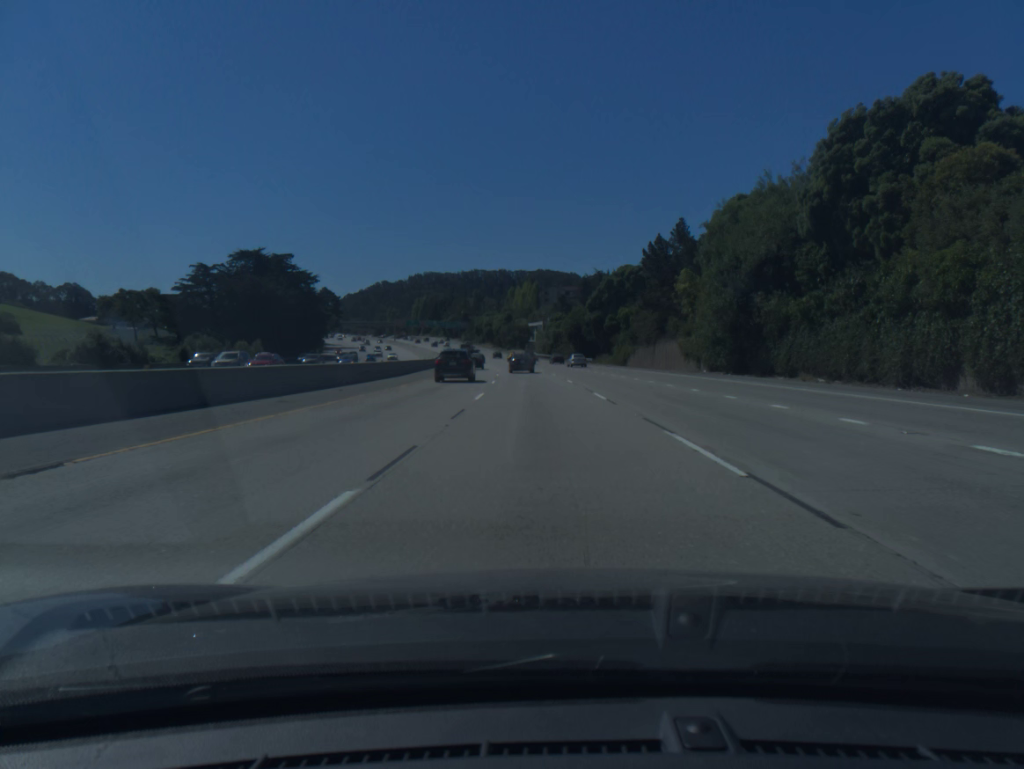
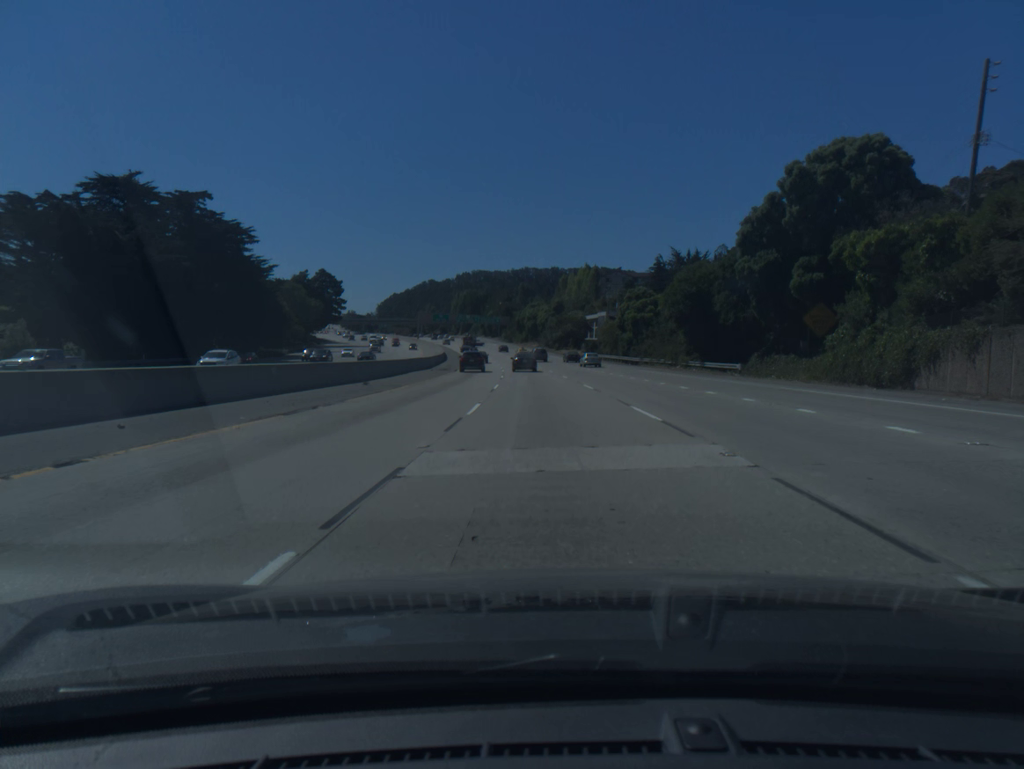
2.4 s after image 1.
(-2.2, +64.0) m; -4°
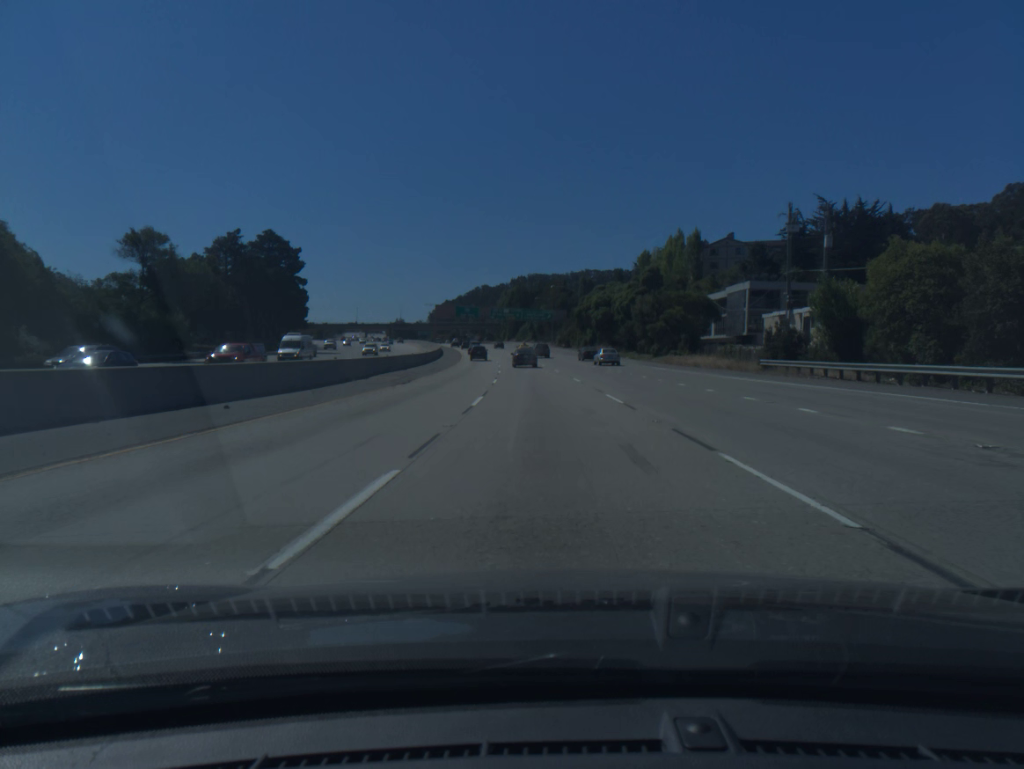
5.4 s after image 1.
(-3.0, +80.5) m; -4°
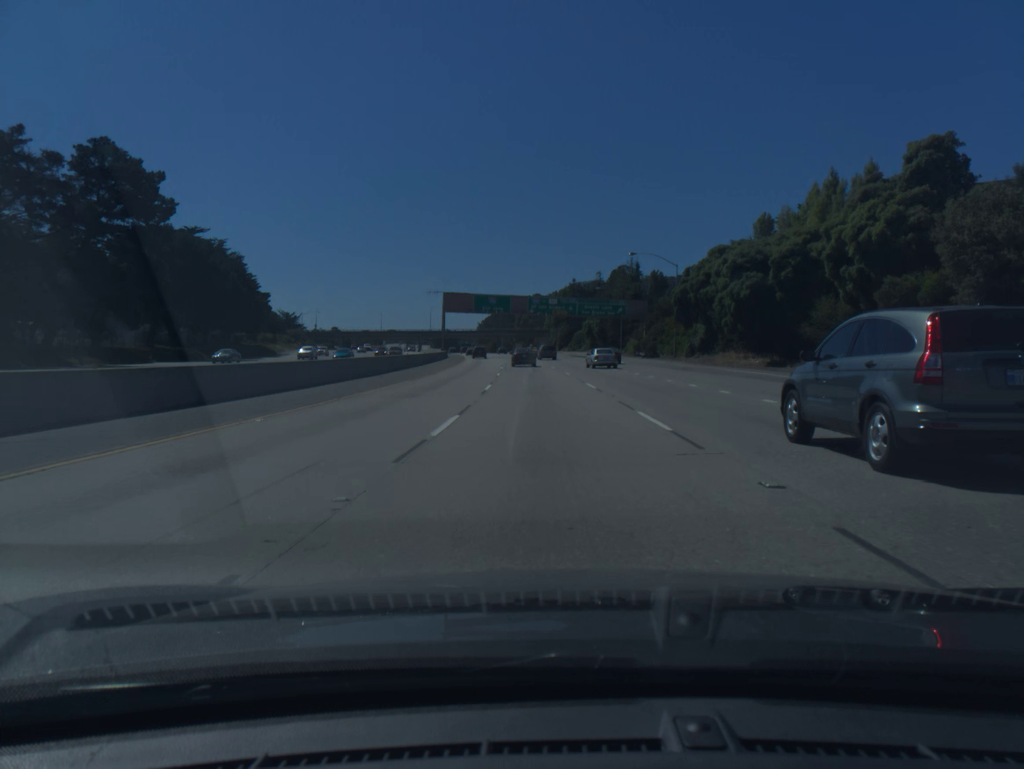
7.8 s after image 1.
(-2.1, +64.3) m; -4°
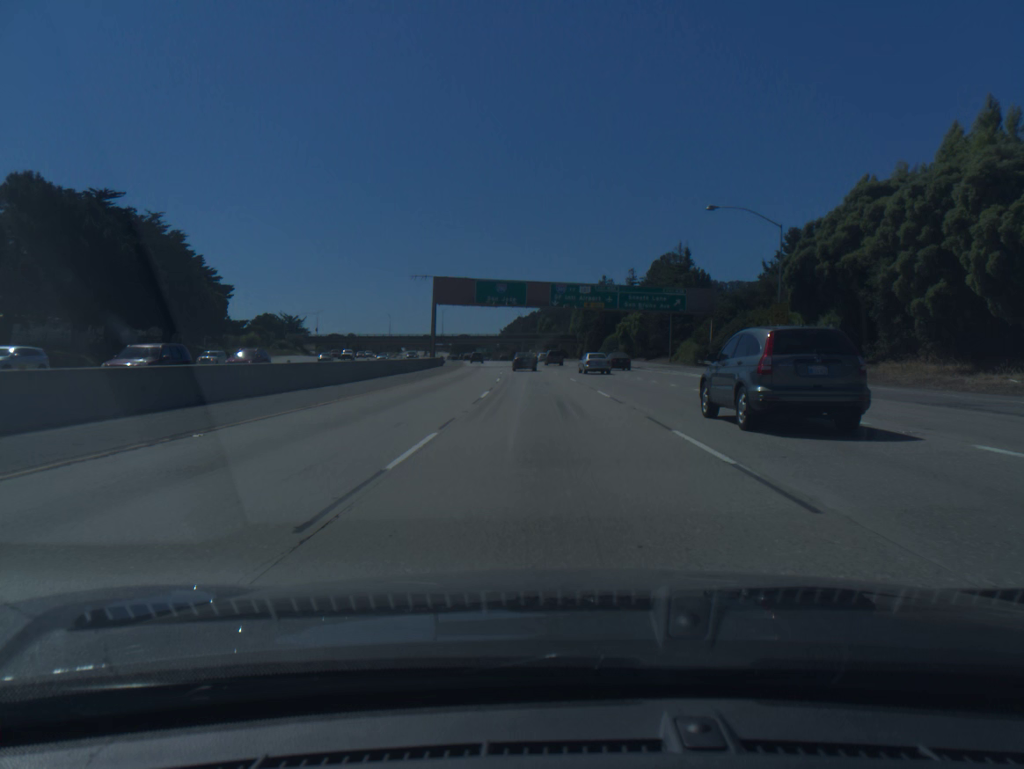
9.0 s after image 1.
(-0.5, +32.0) m; -2°
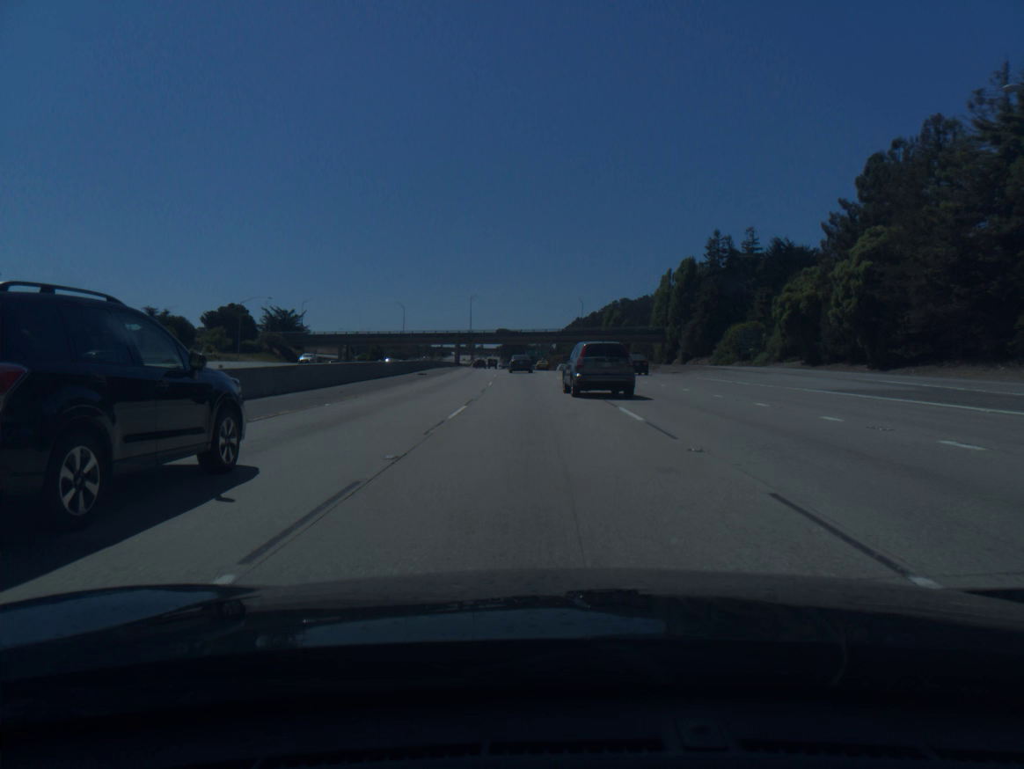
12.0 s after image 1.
(-2.9, +79.6) m; -4°
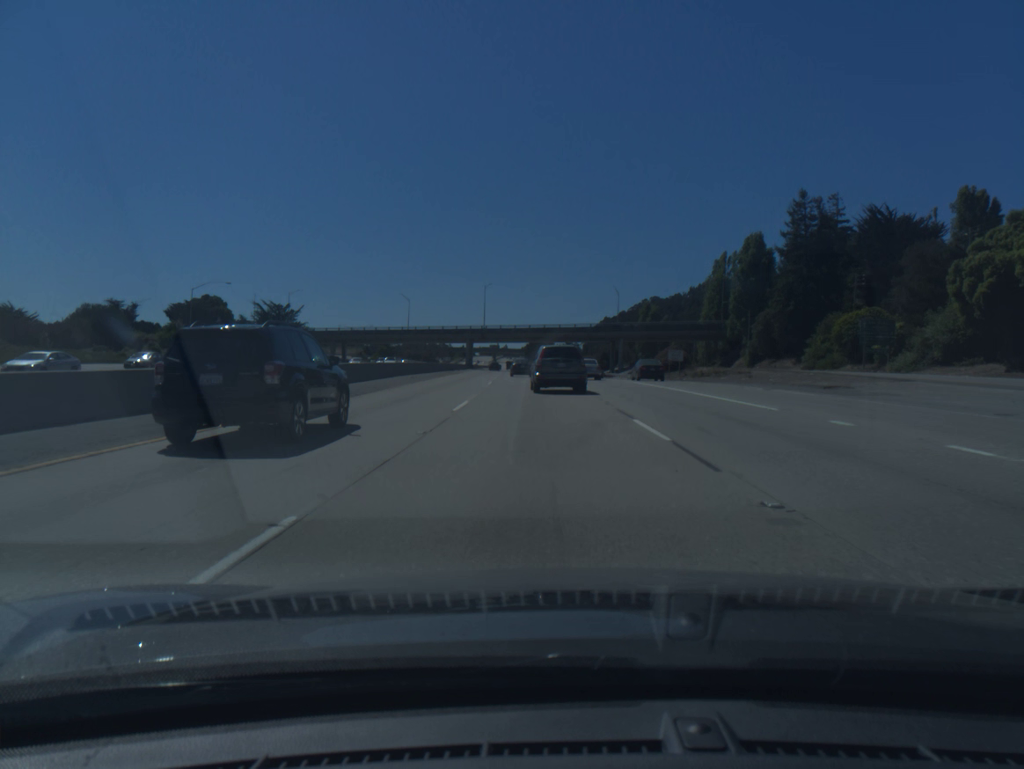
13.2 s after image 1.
(-0.5, +31.9) m; -2°
